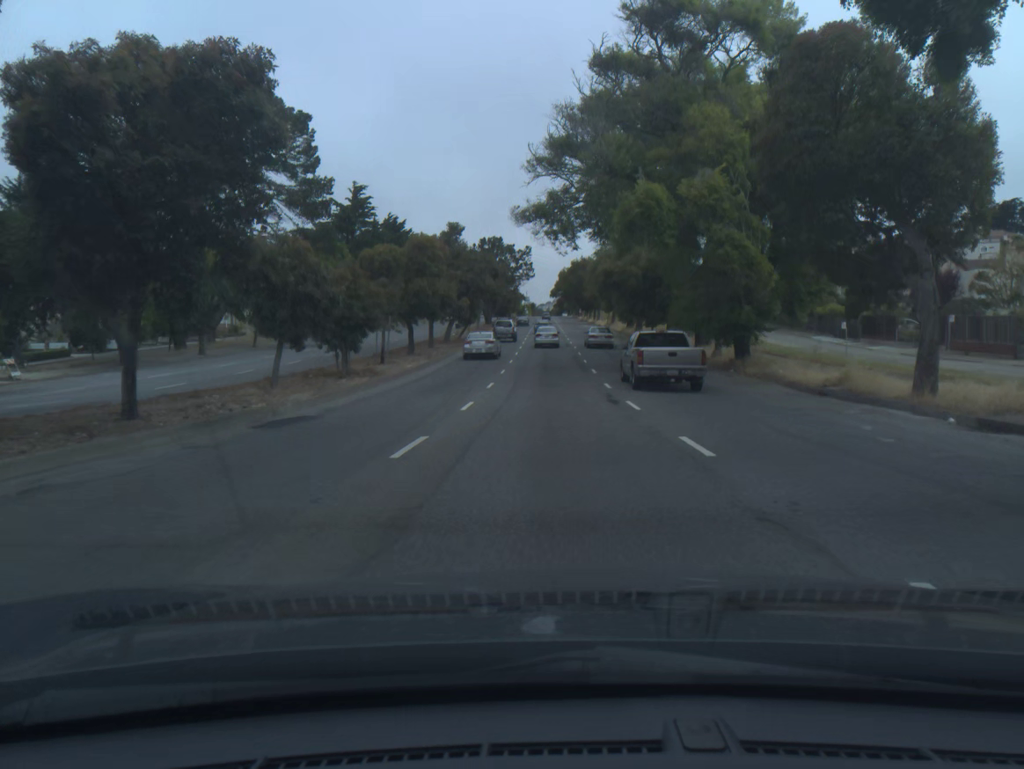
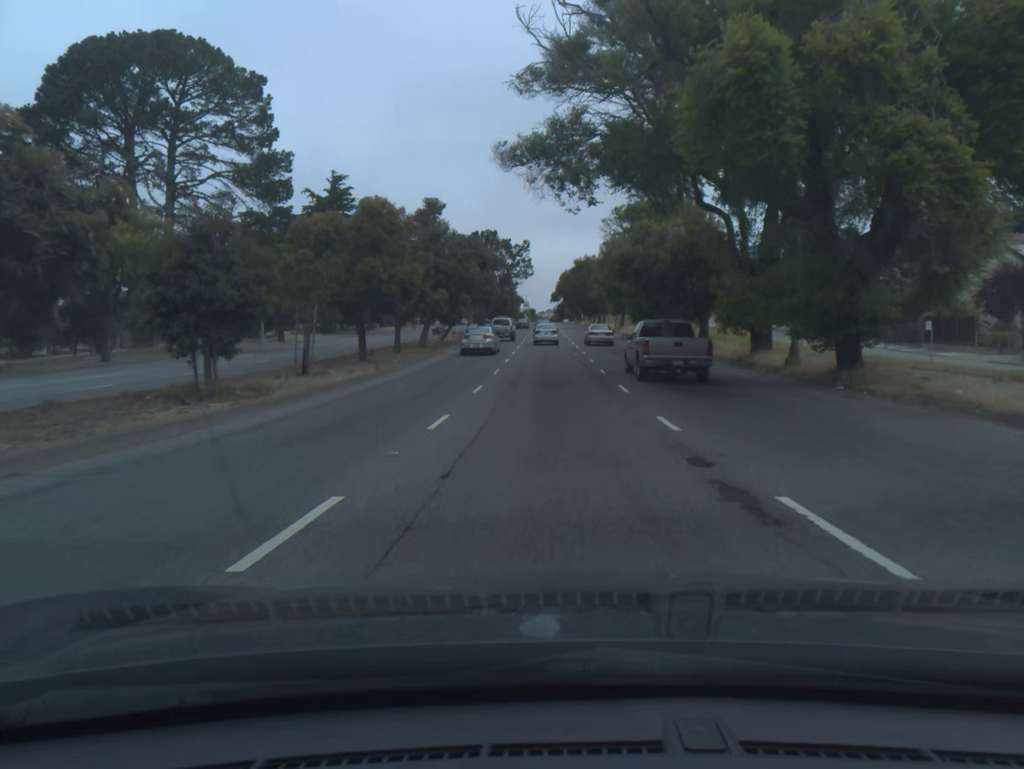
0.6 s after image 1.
(0.0, +12.0) m; 0°
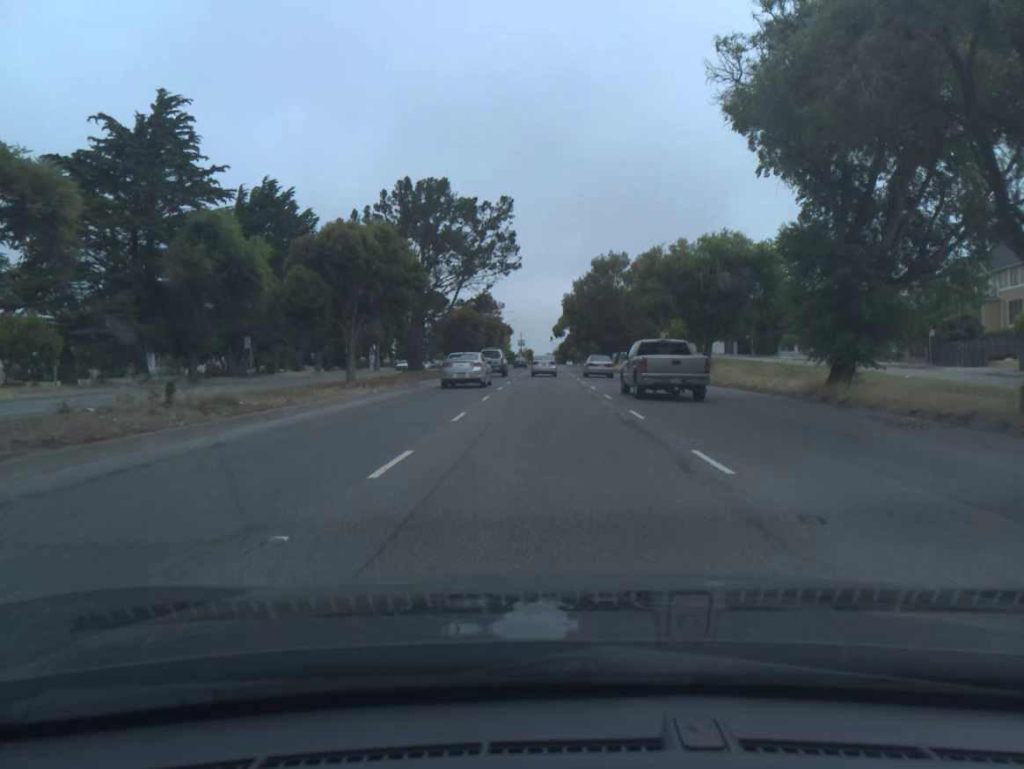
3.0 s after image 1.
(0.0, +47.0) m; 0°
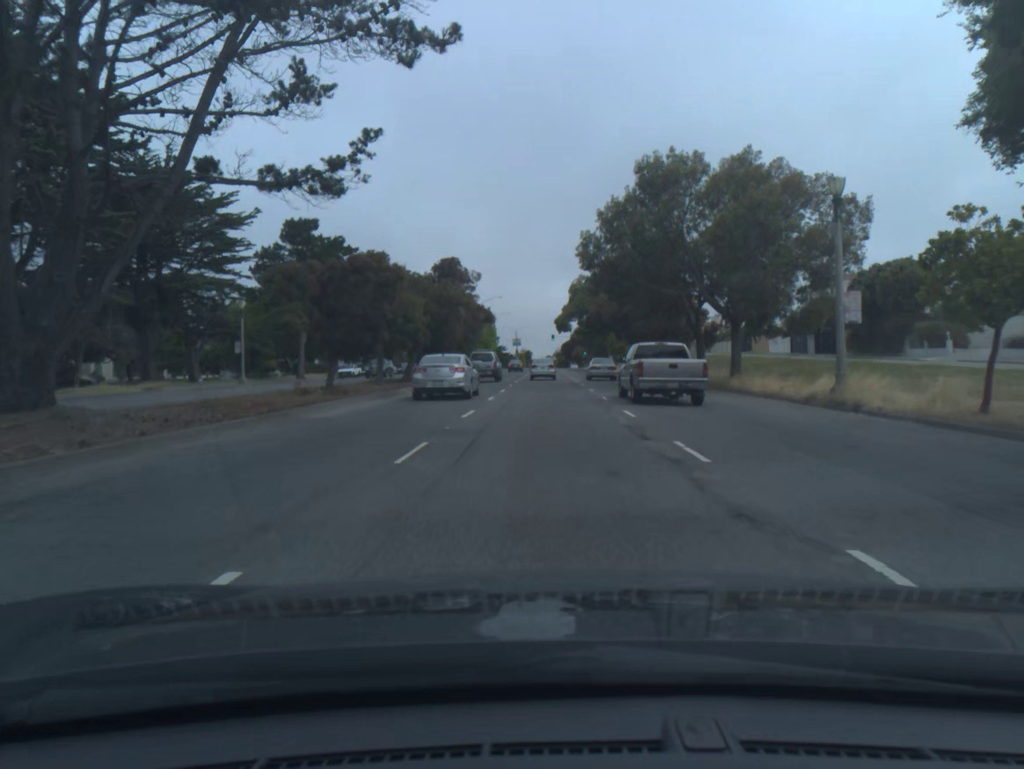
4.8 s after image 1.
(0.0, +34.6) m; 0°
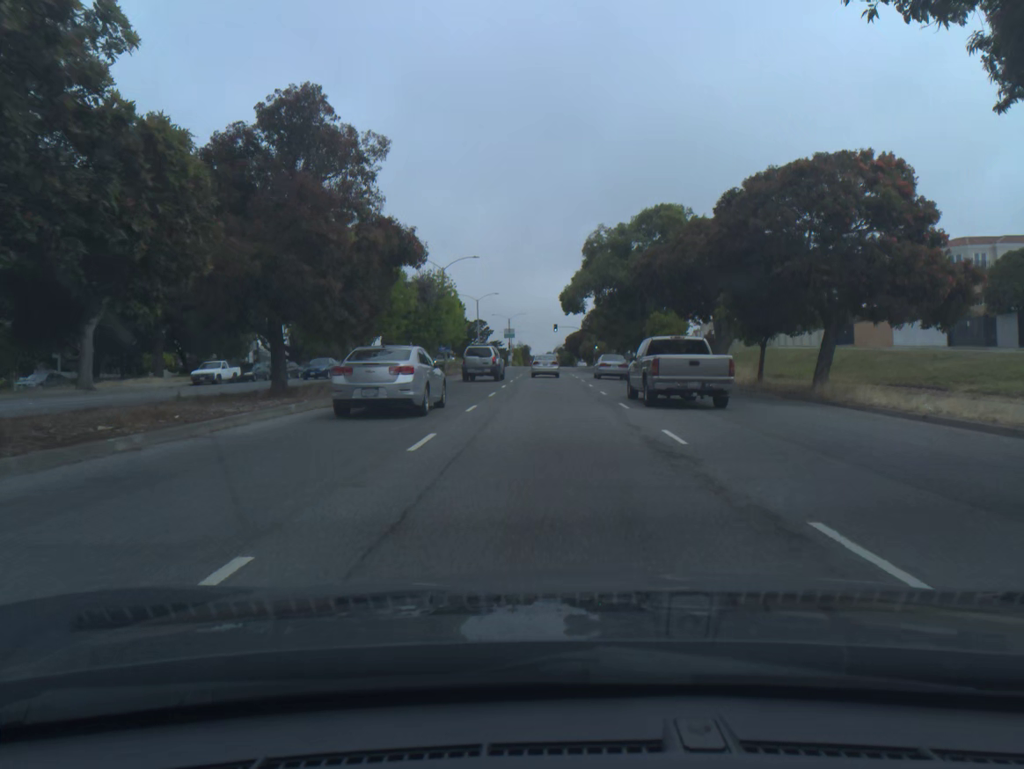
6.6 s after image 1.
(-0.1, +35.3) m; 0°
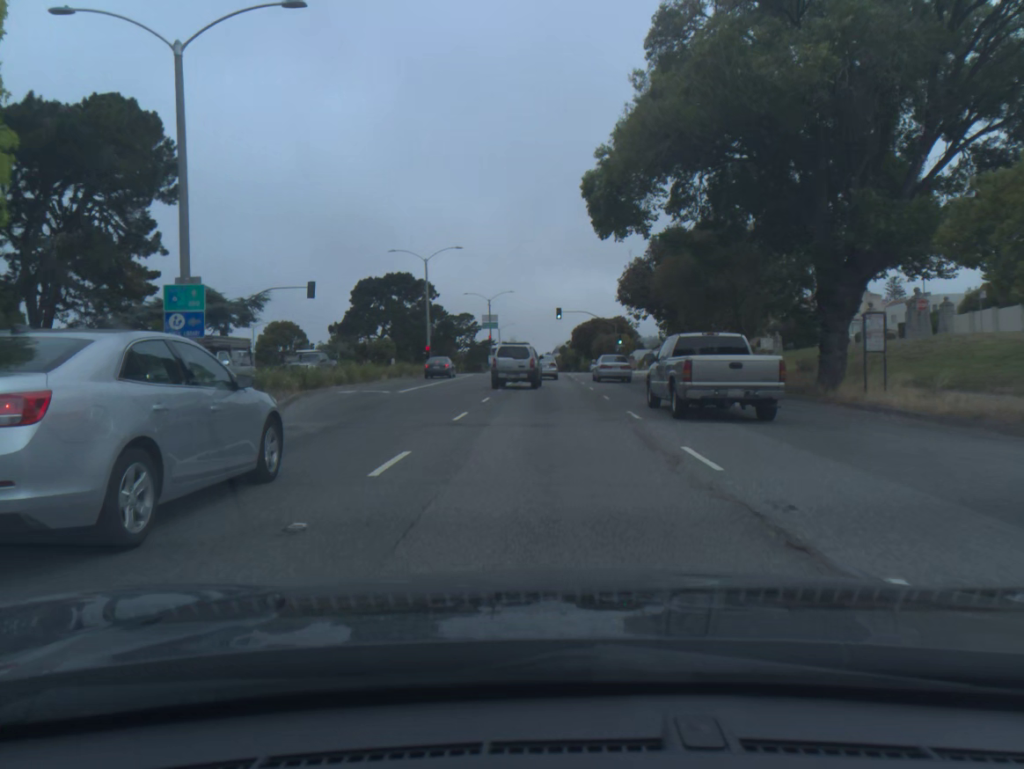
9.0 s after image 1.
(+0.2, +45.3) m; 0°
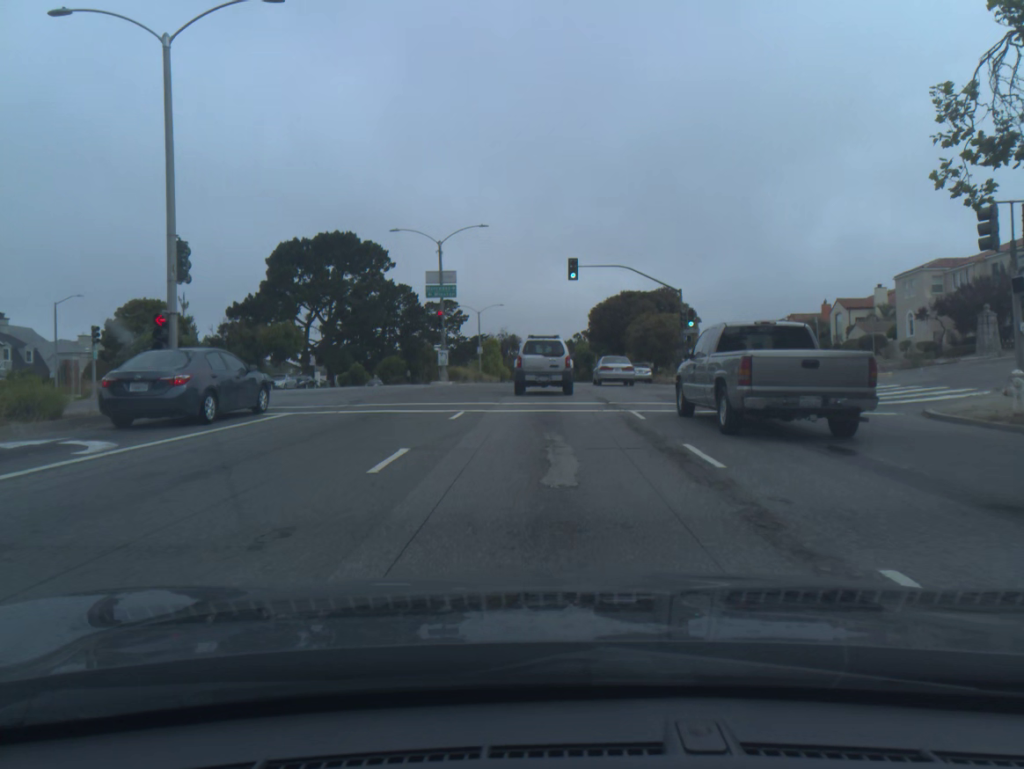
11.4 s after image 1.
(-0.1, +42.7) m; 0°
